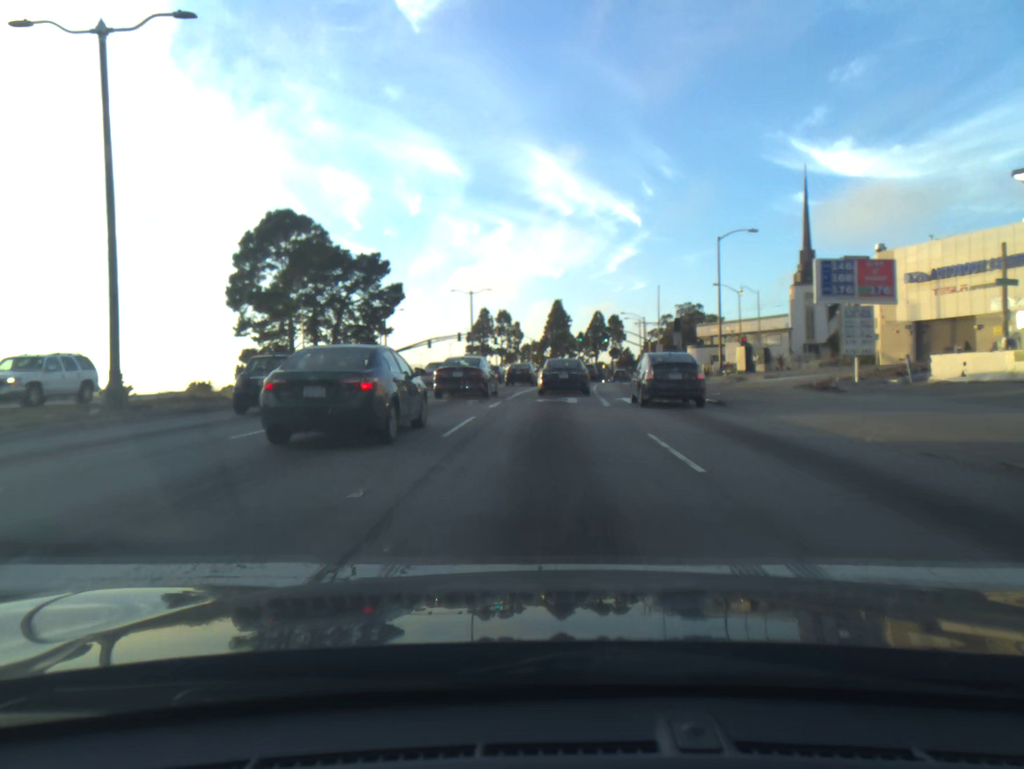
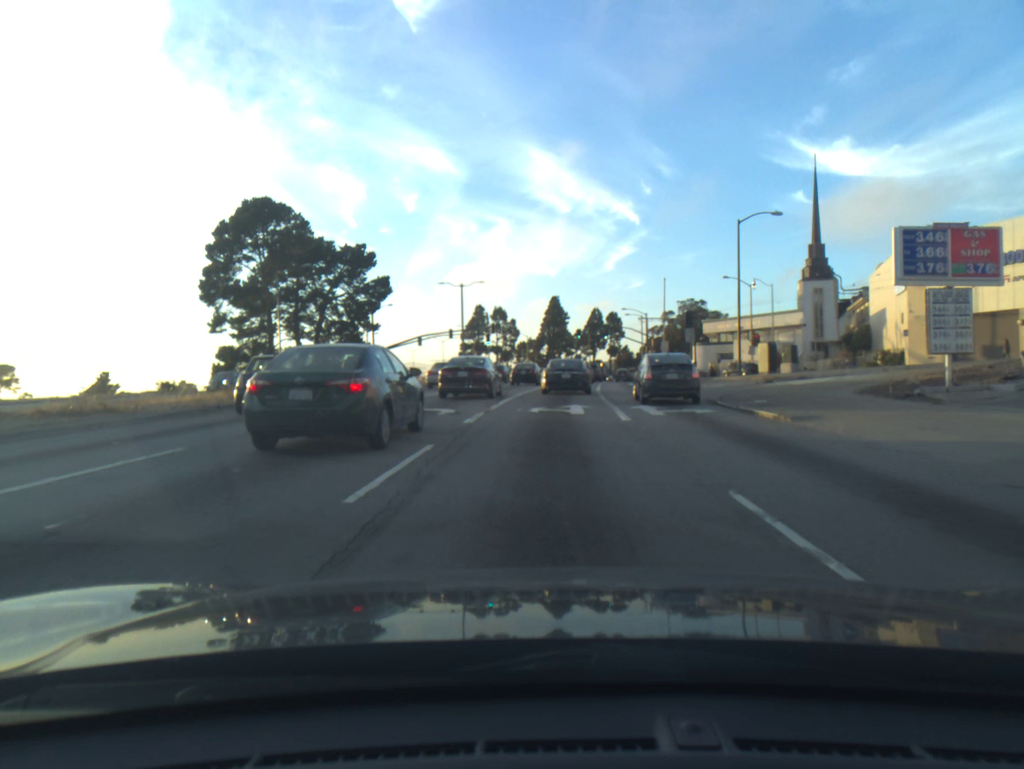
(0.0, +5.9) m; 0°
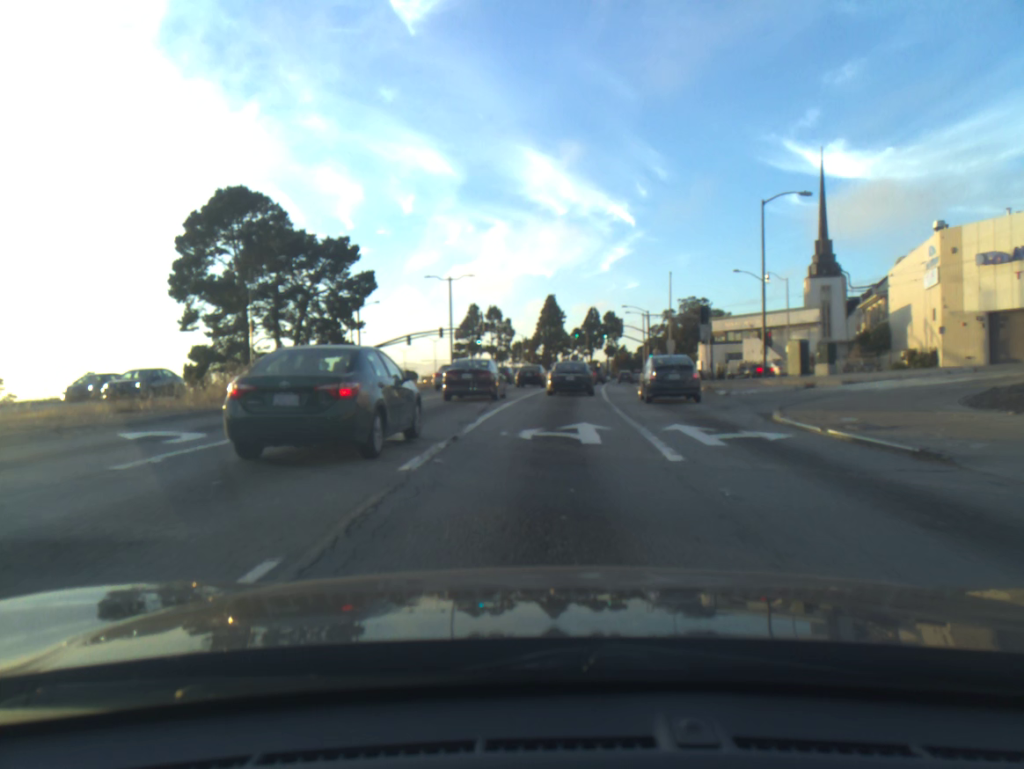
(0.0, +6.2) m; 0°
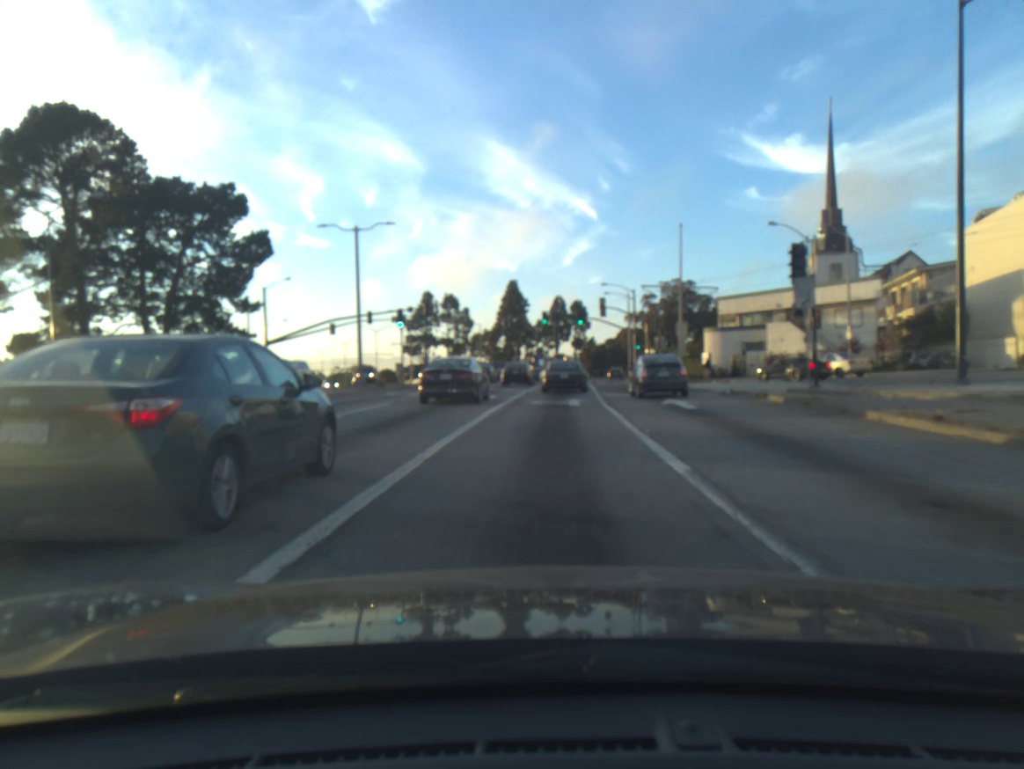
(+0.5, +22.2) m; +3°
